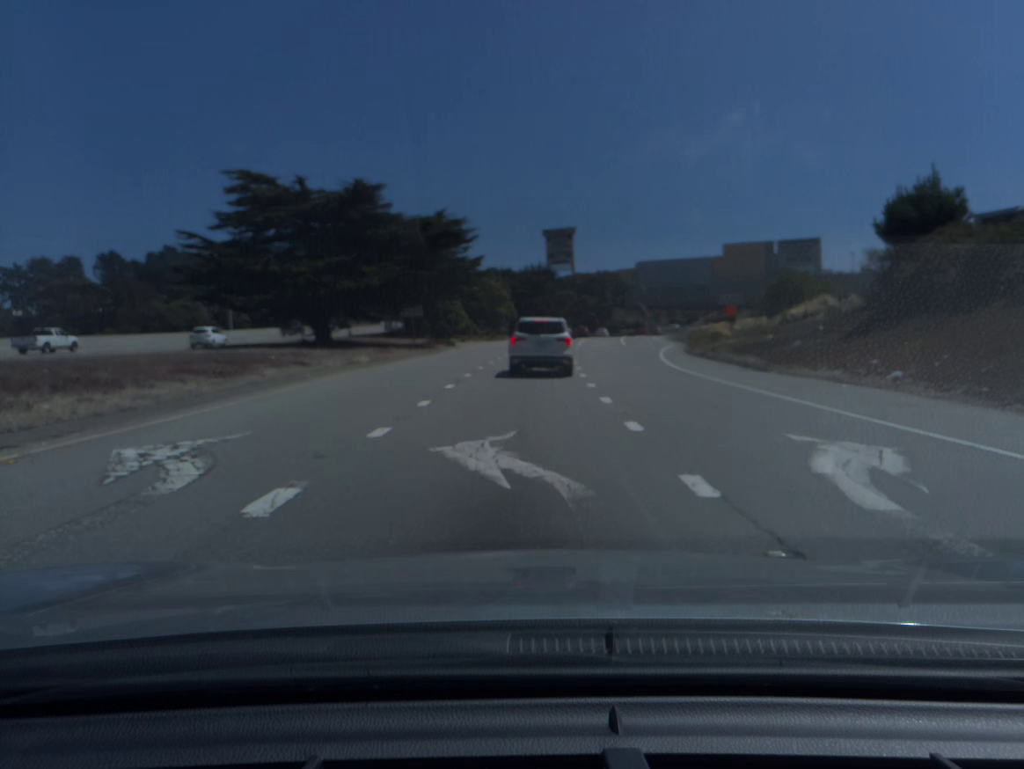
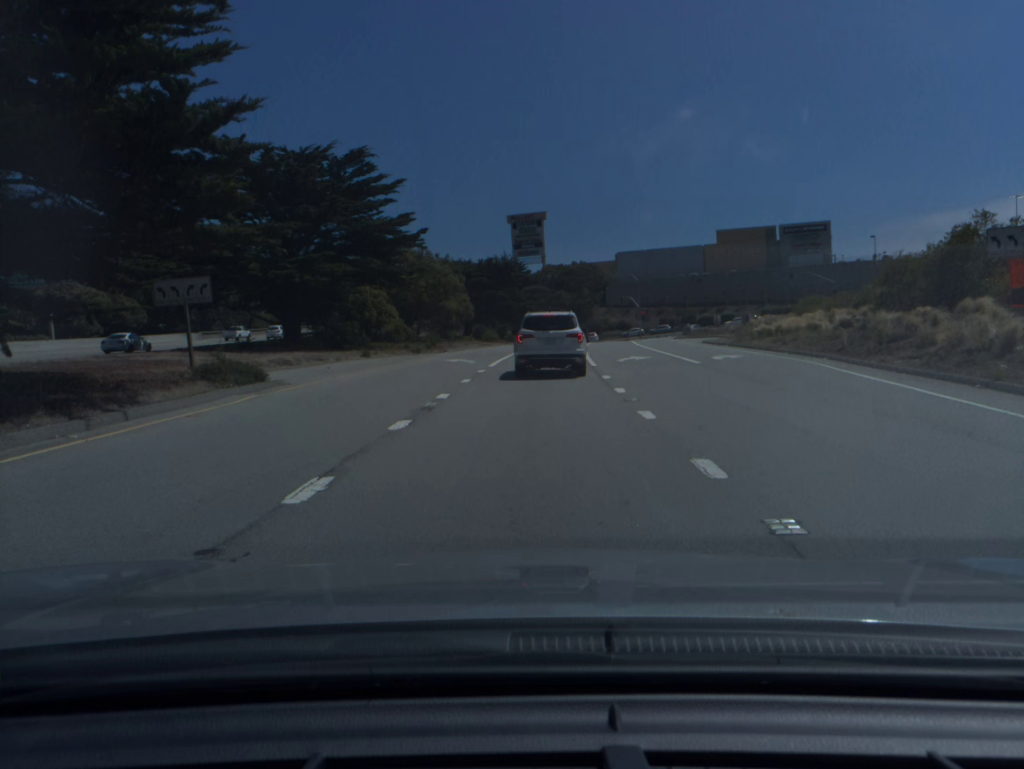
(+0.6, +35.8) m; +3°
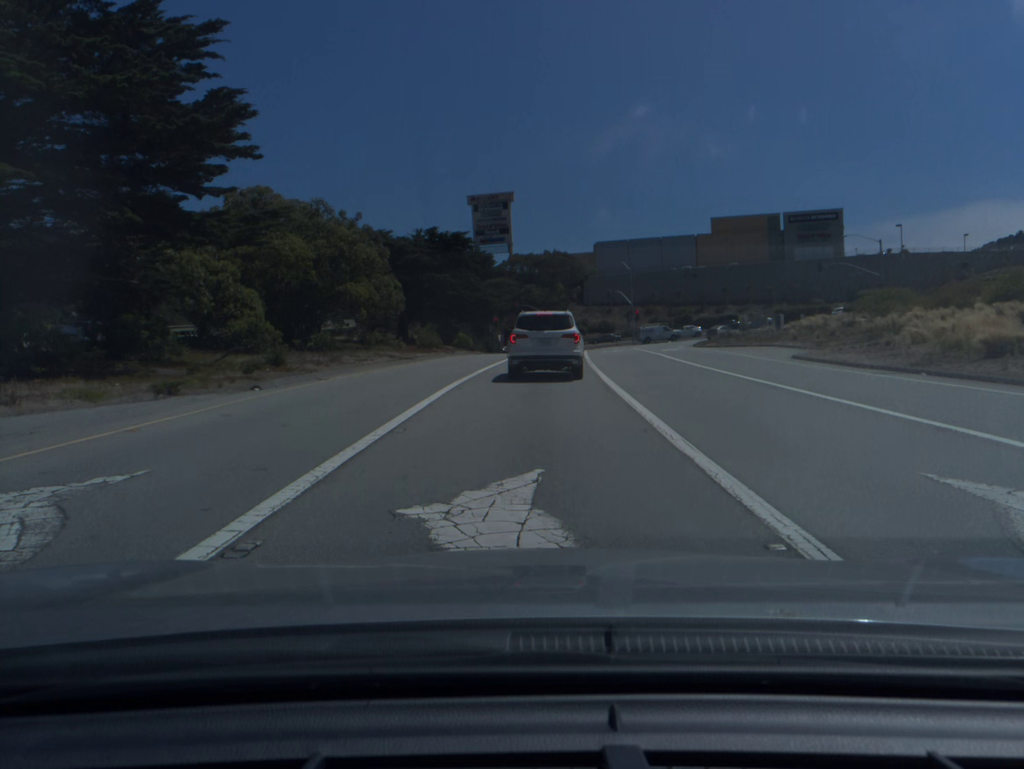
(+0.7, +28.0) m; +3°
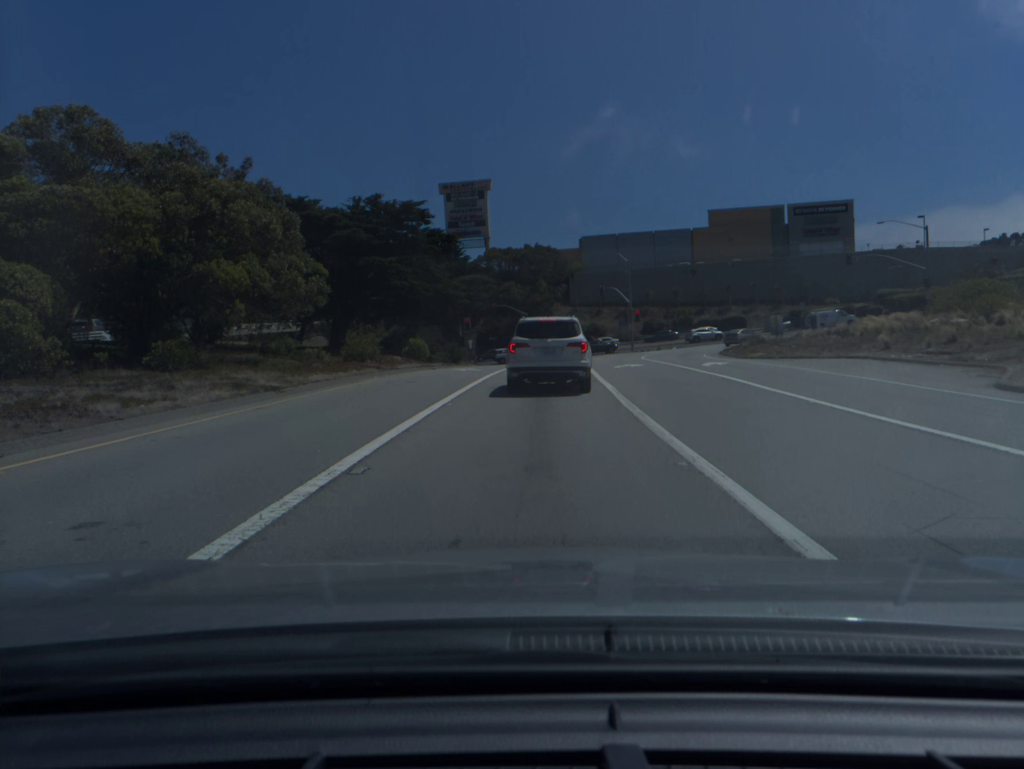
(+0.2, +17.0) m; +1°
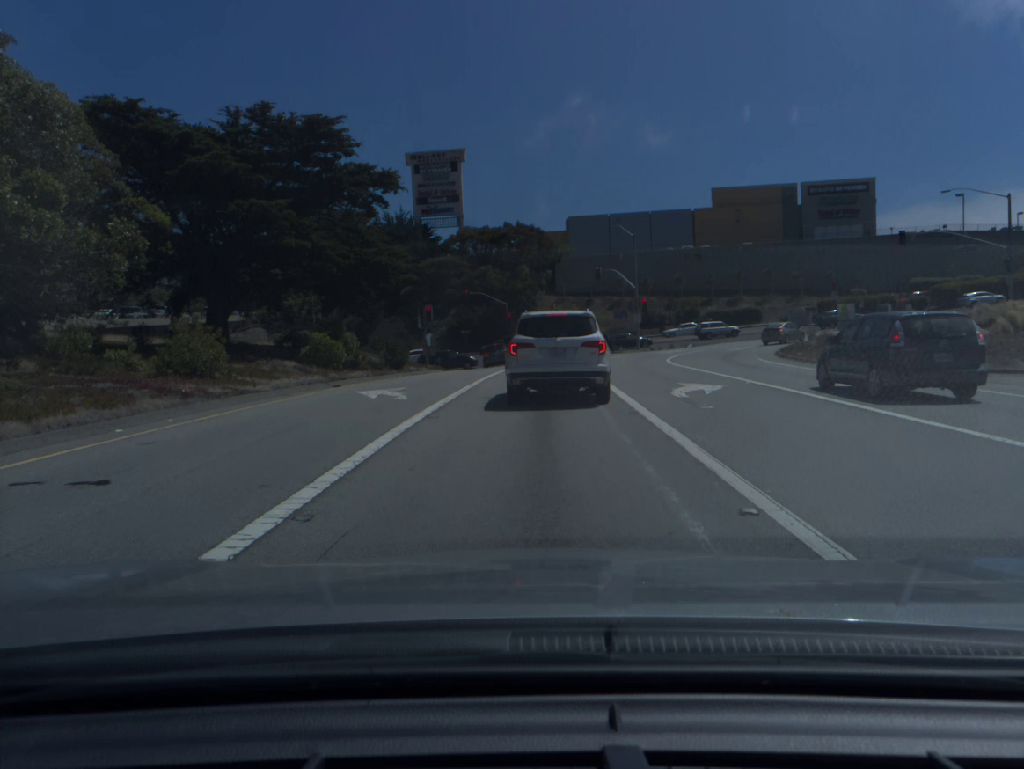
(+0.2, +17.1) m; +1°
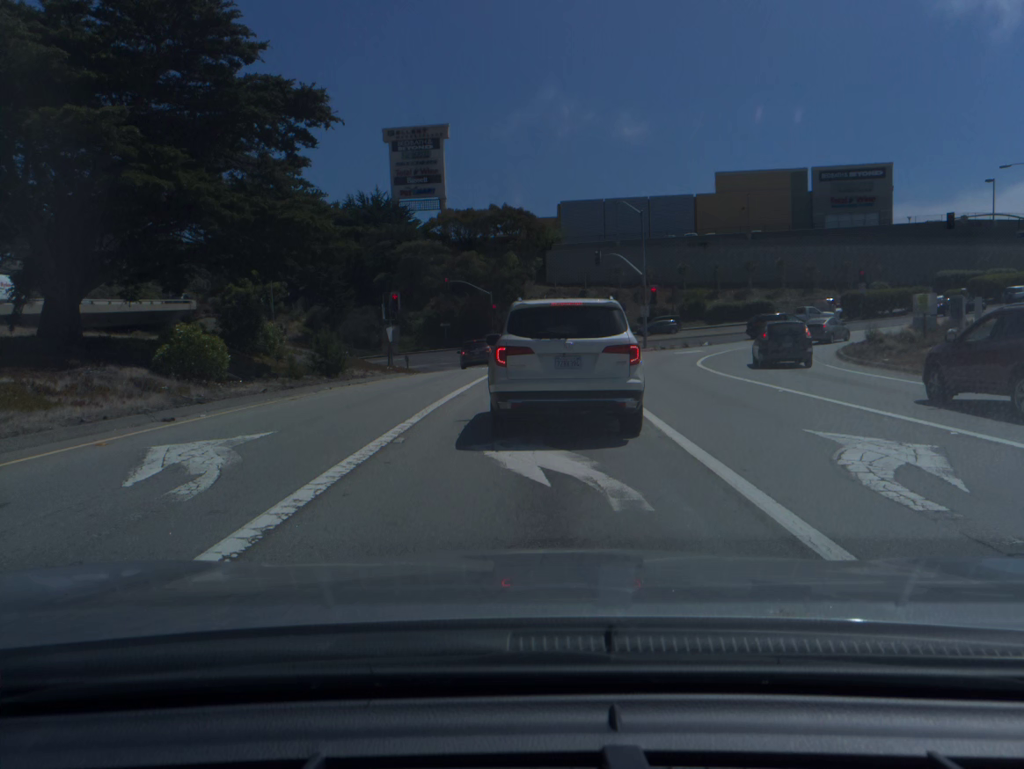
(+0.1, +10.5) m; +1°
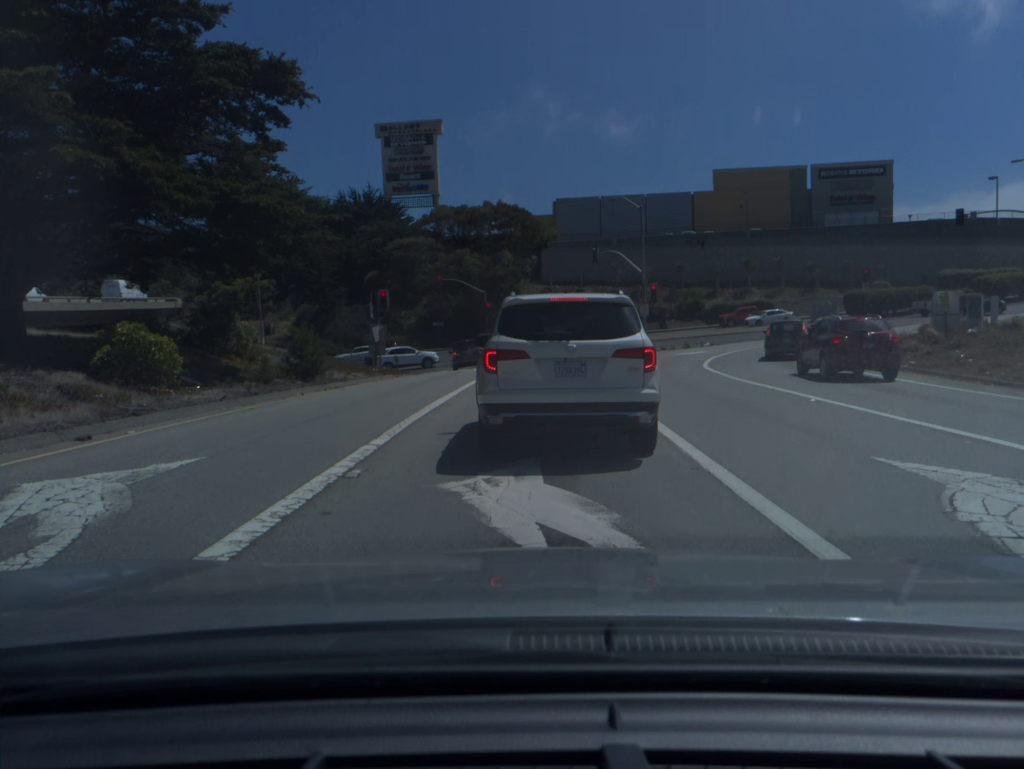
(0.0, +2.4) m; 0°
